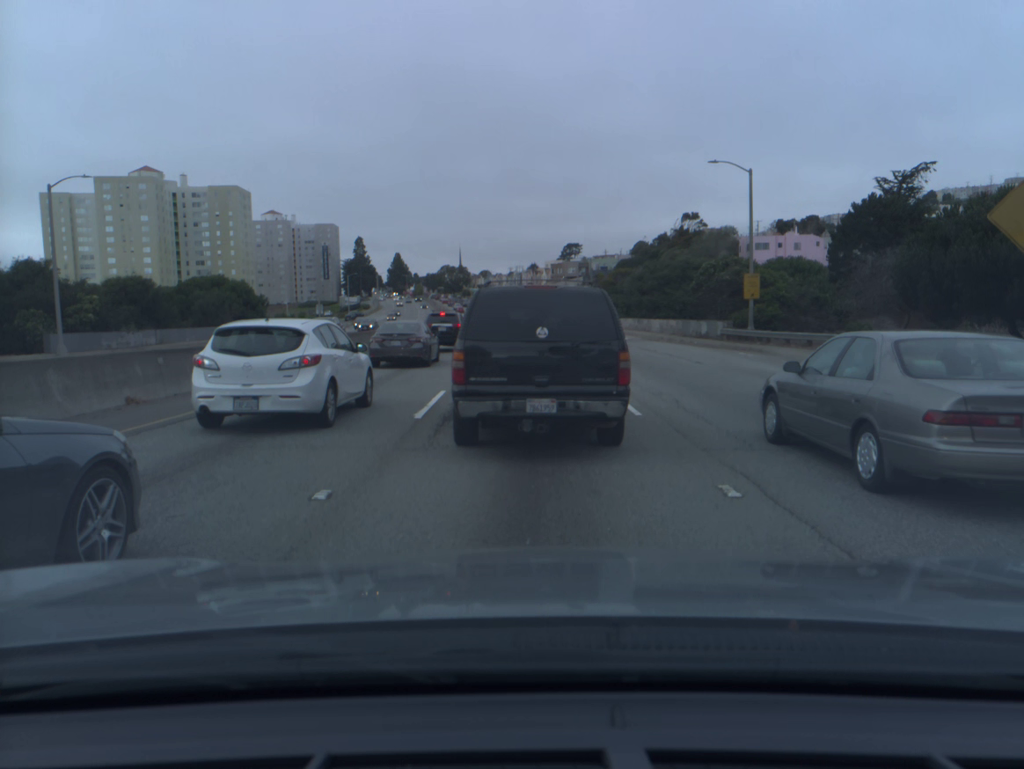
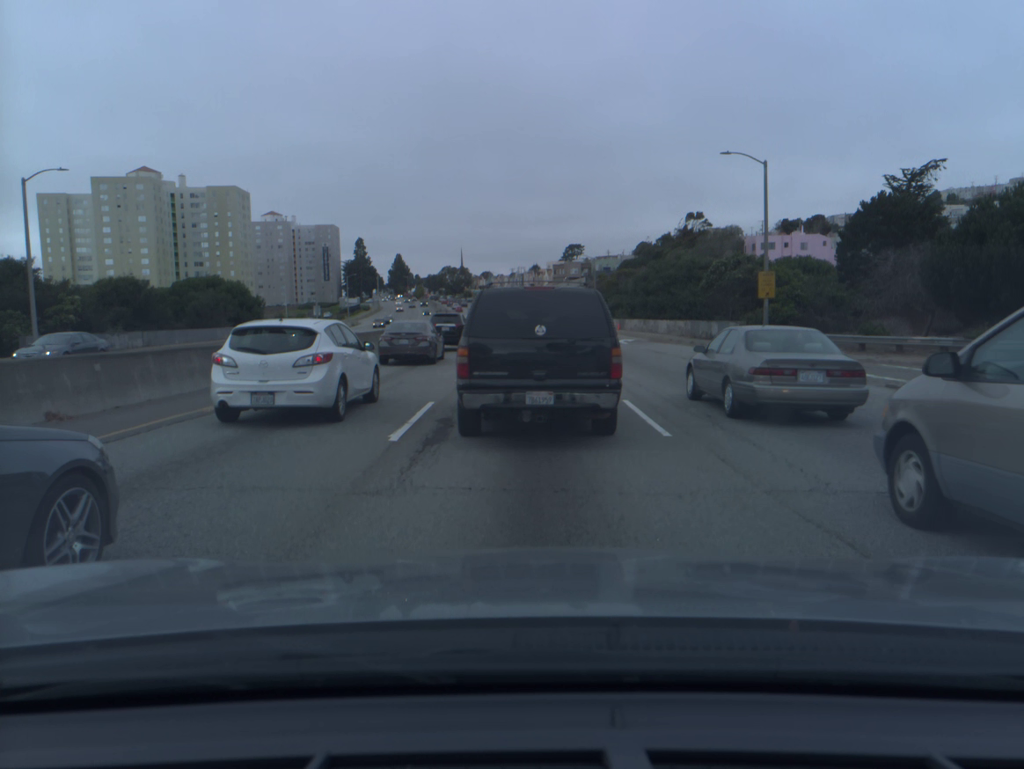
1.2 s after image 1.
(0.0, +2.3) m; 0°
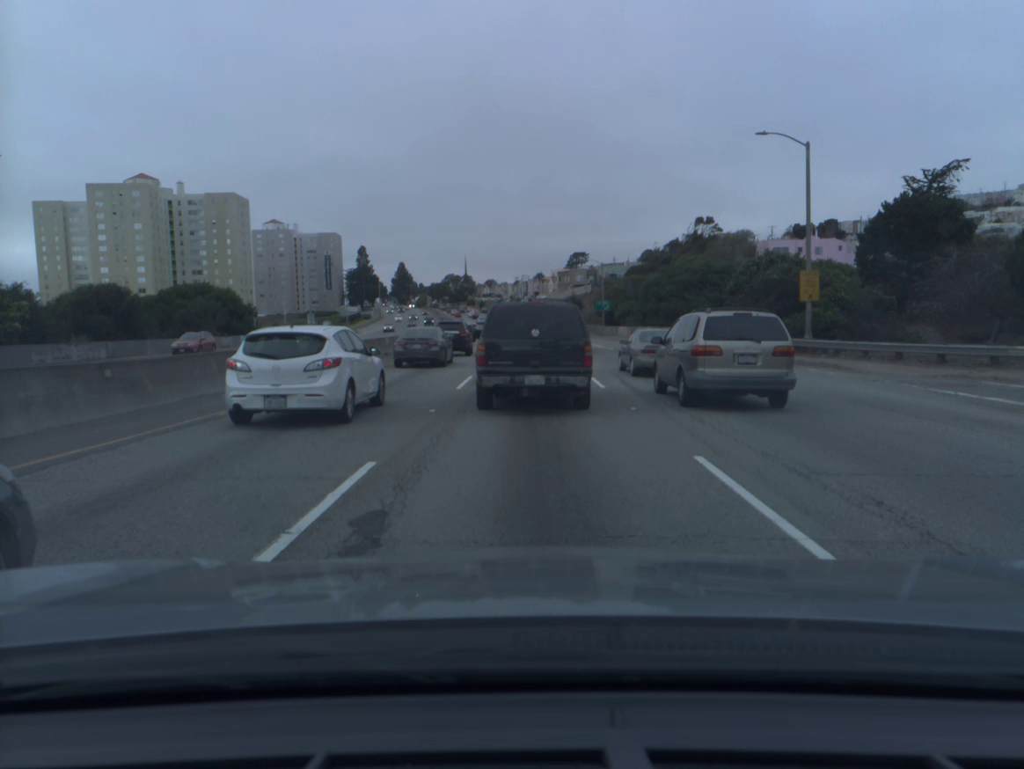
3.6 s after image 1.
(0.0, +5.6) m; 0°
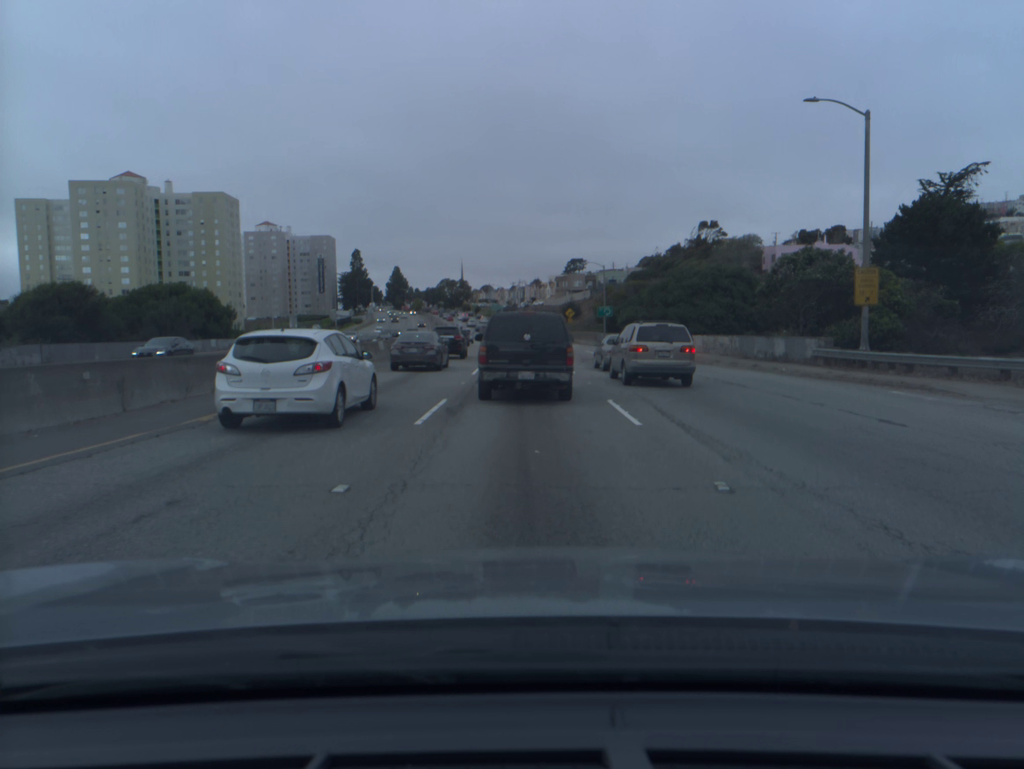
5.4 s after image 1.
(0.0, +6.2) m; +1°
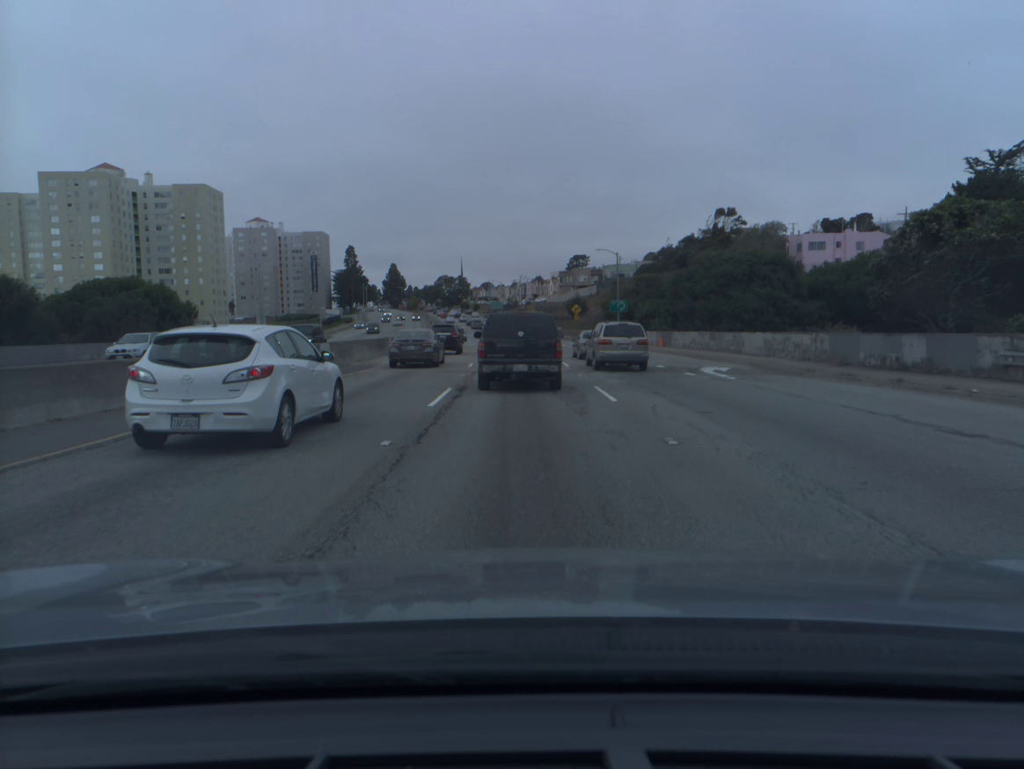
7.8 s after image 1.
(0.0, +12.0) m; 0°
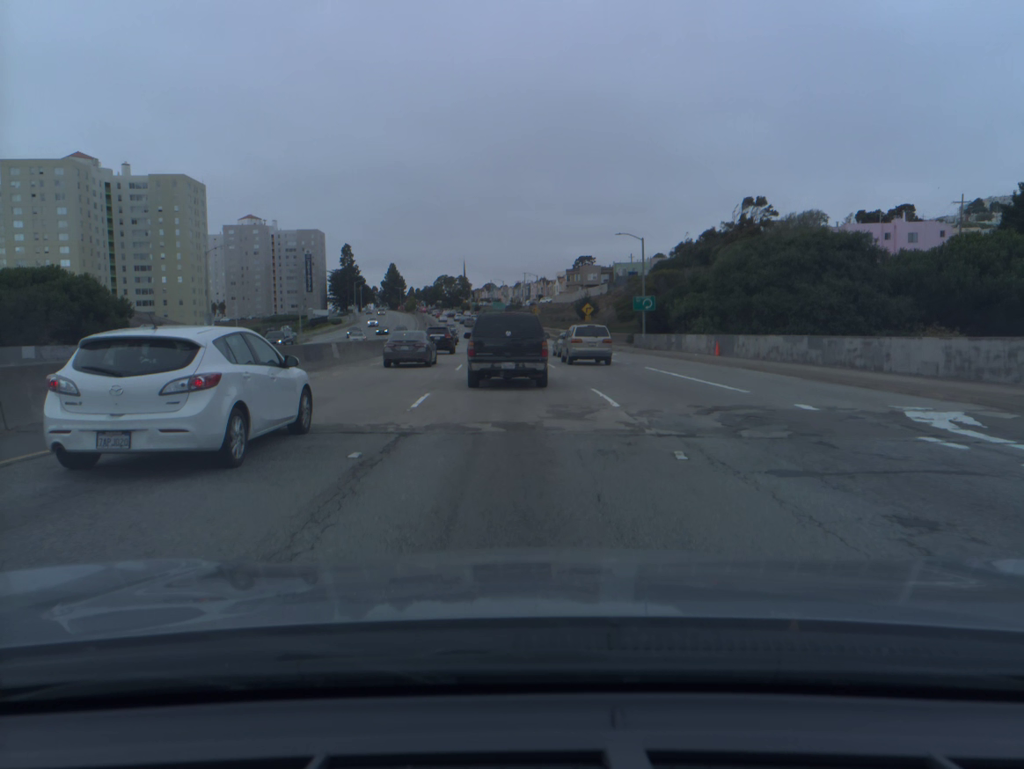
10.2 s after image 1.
(0.0, +15.5) m; 0°
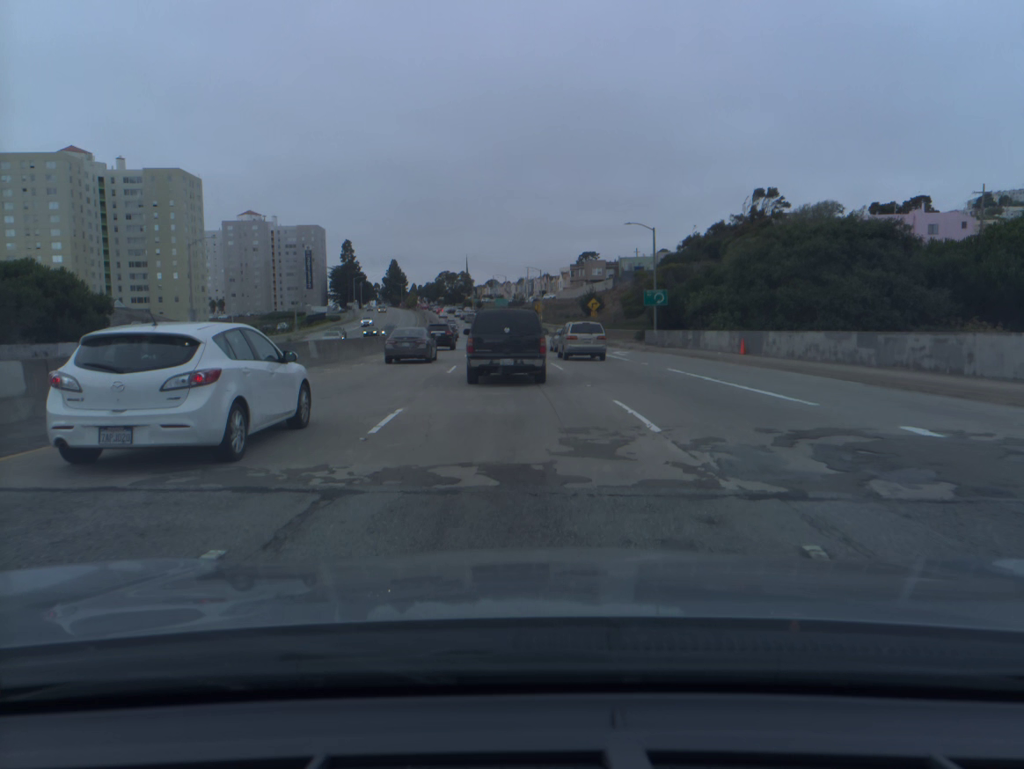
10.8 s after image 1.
(0.0, +4.2) m; -1°
